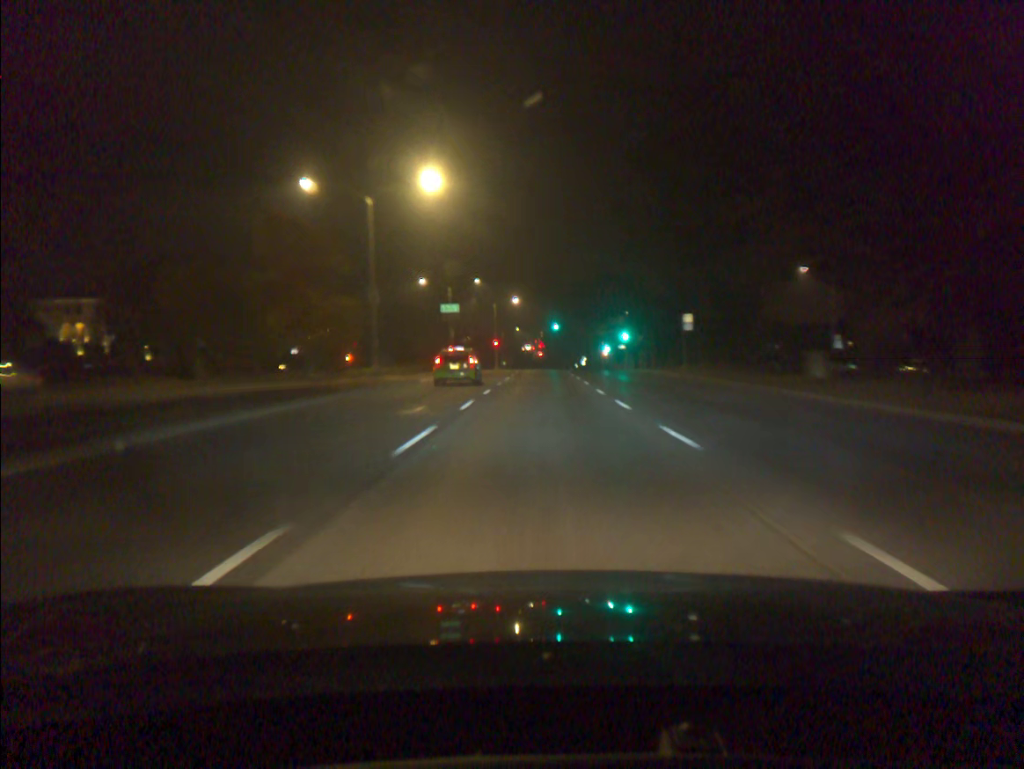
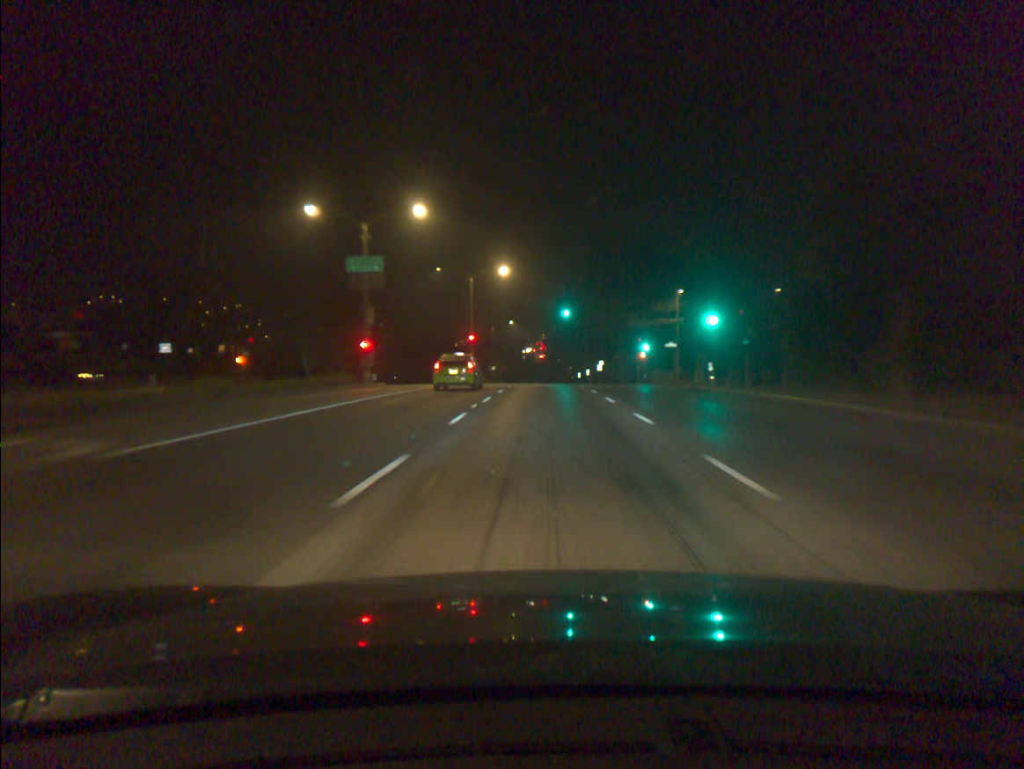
(0.0, +39.0) m; 0°
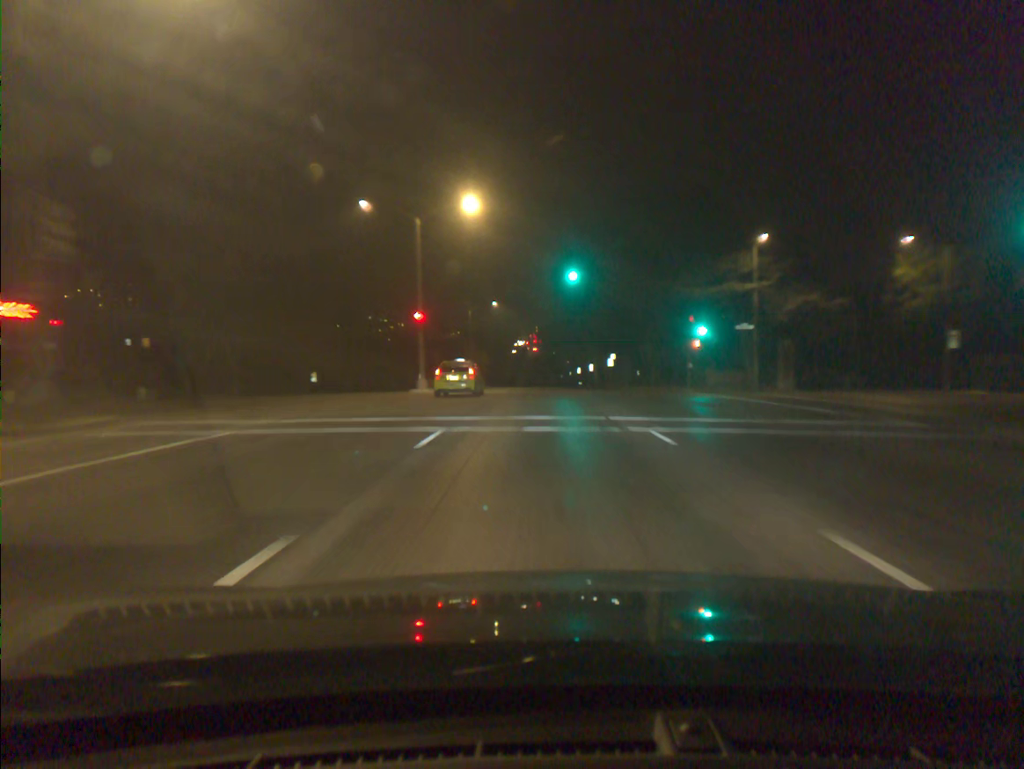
(+0.1, +26.4) m; +1°
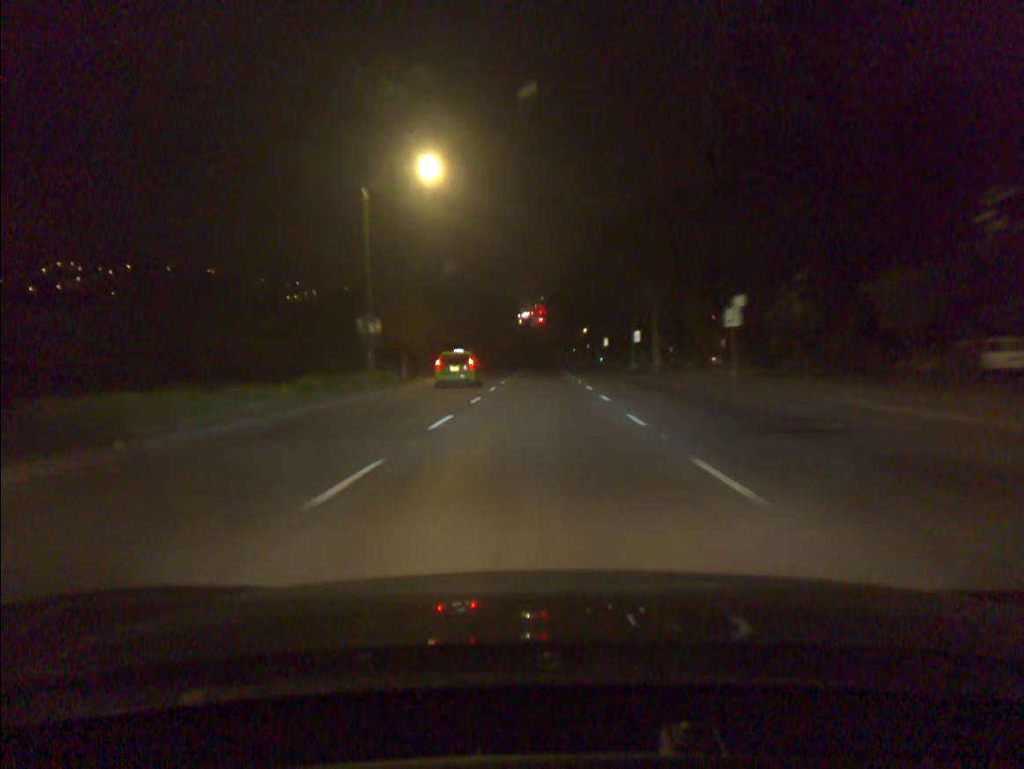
(-0.2, +52.6) m; 0°
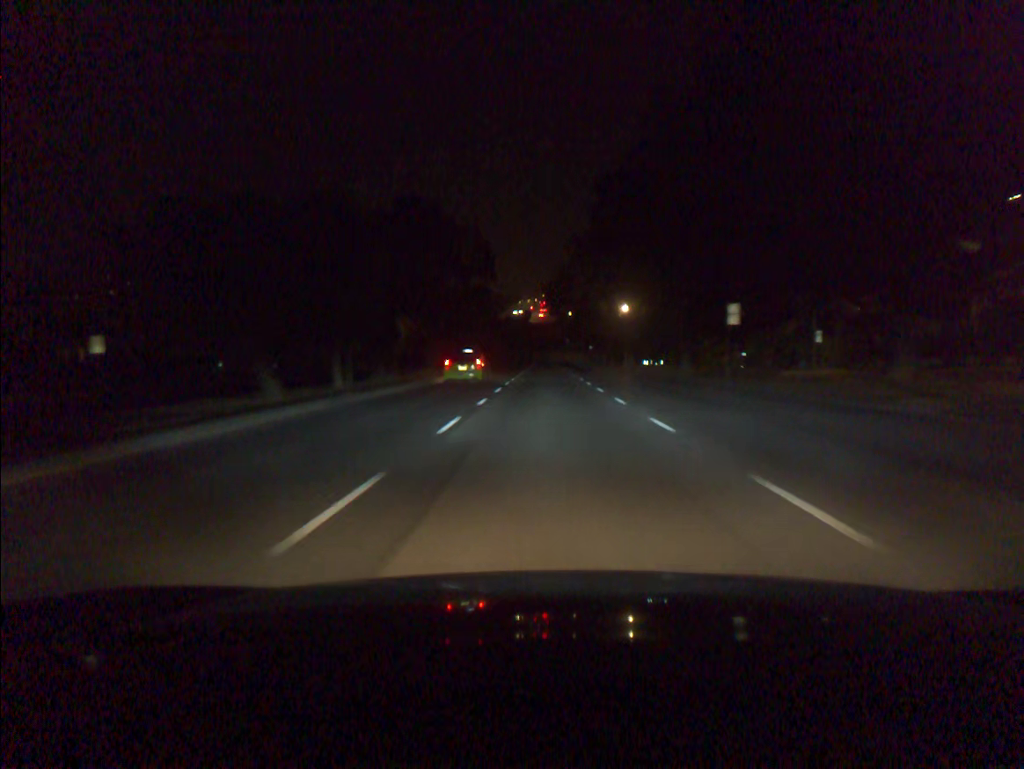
(-0.1, +67.3) m; 0°
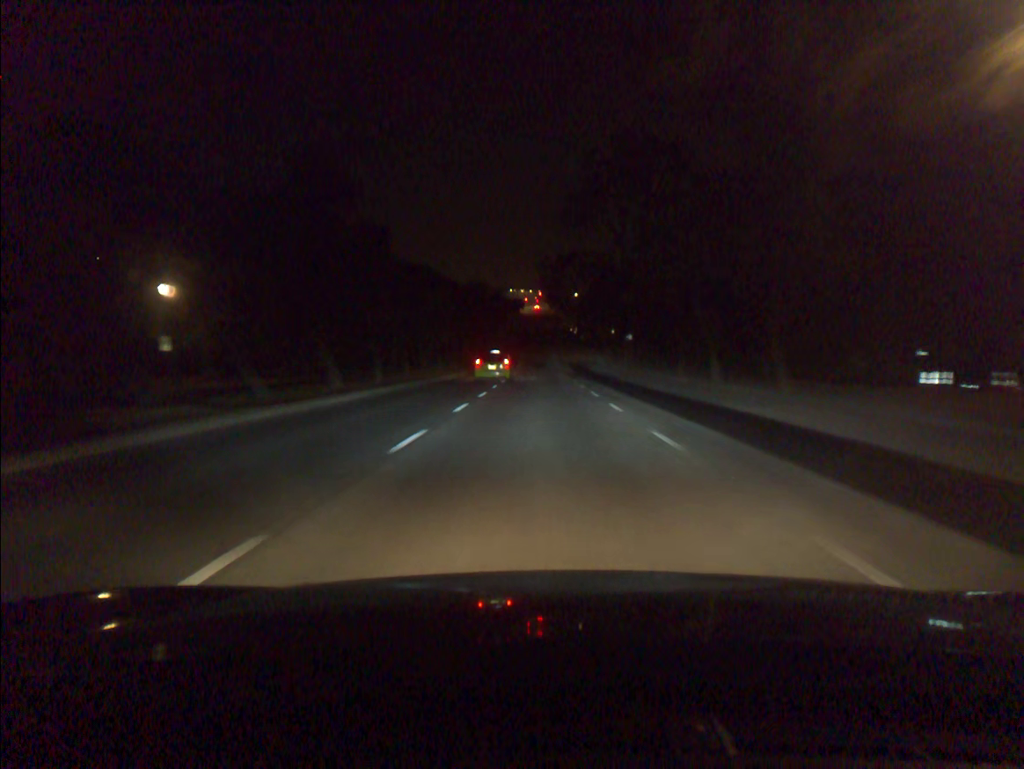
(+0.3, +68.0) m; 0°
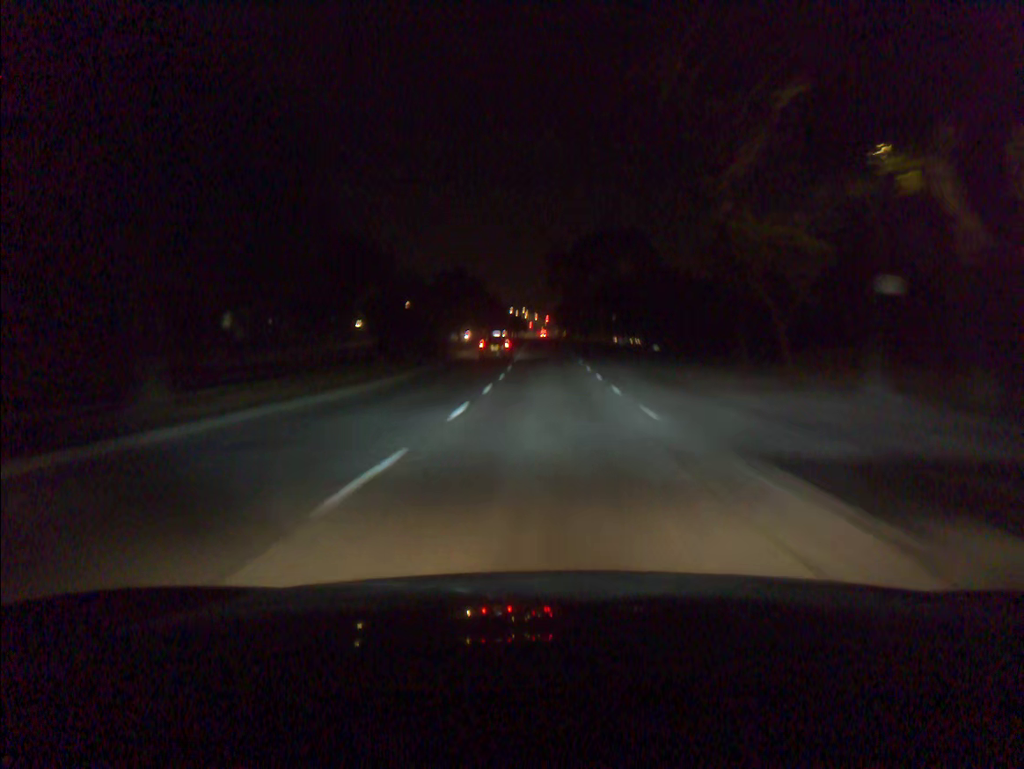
(-0.3, +68.7) m; 0°
